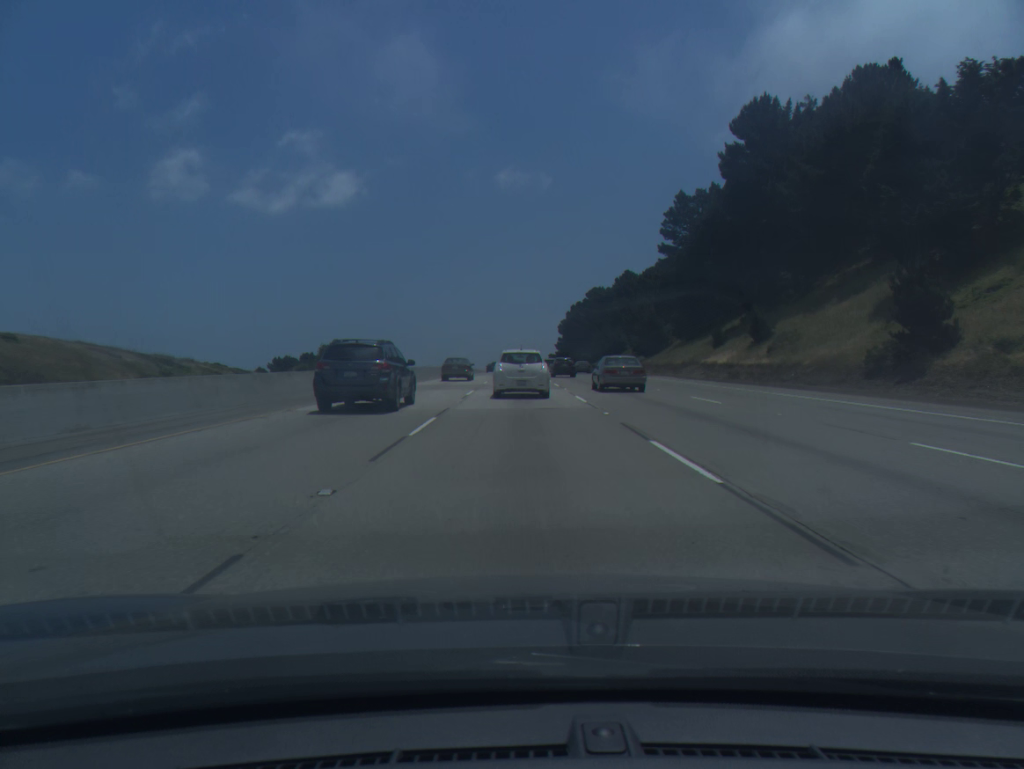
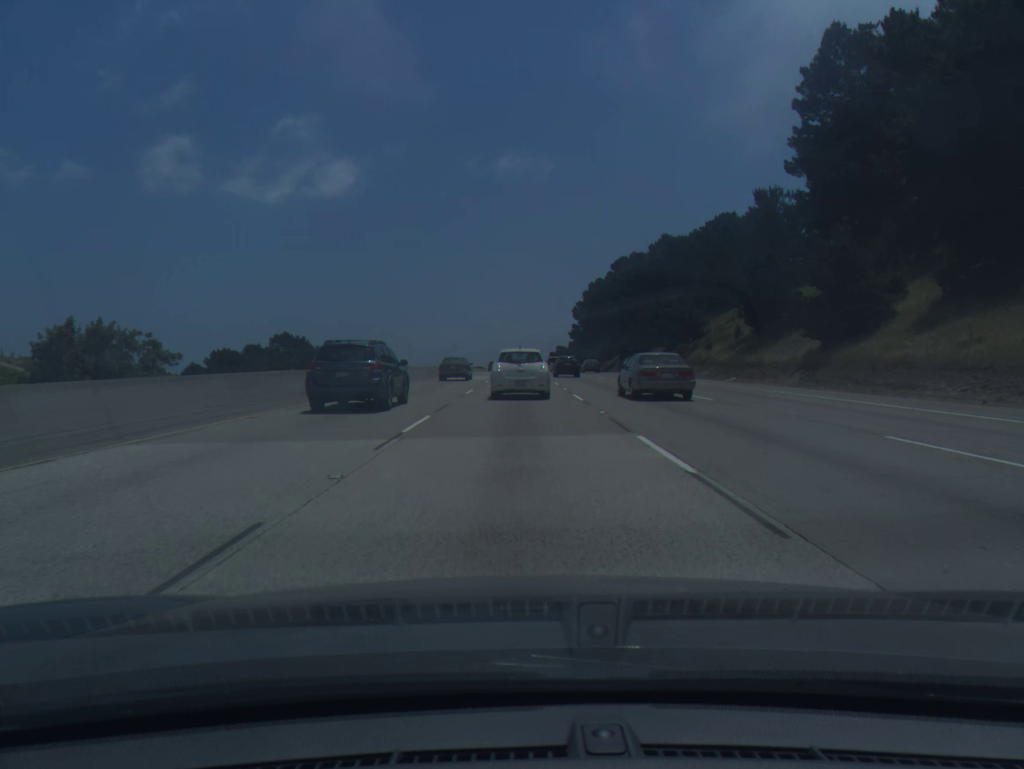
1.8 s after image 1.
(-0.1, +58.3) m; 0°
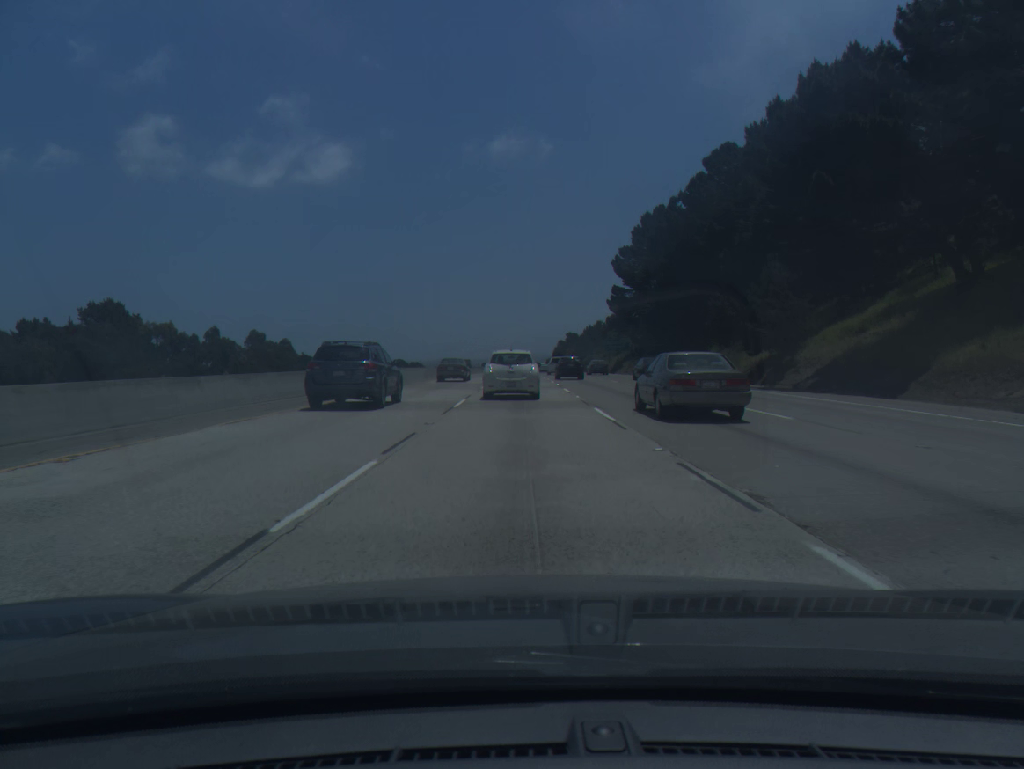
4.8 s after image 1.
(-0.2, +94.7) m; 0°
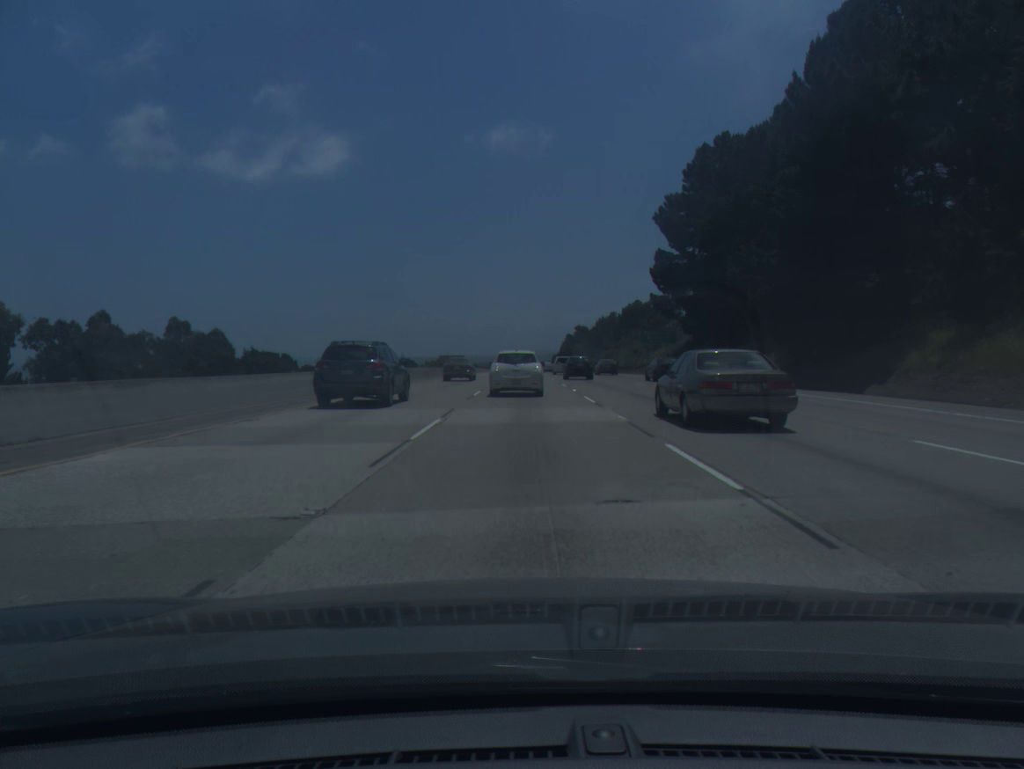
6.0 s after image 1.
(0.0, +37.7) m; 0°
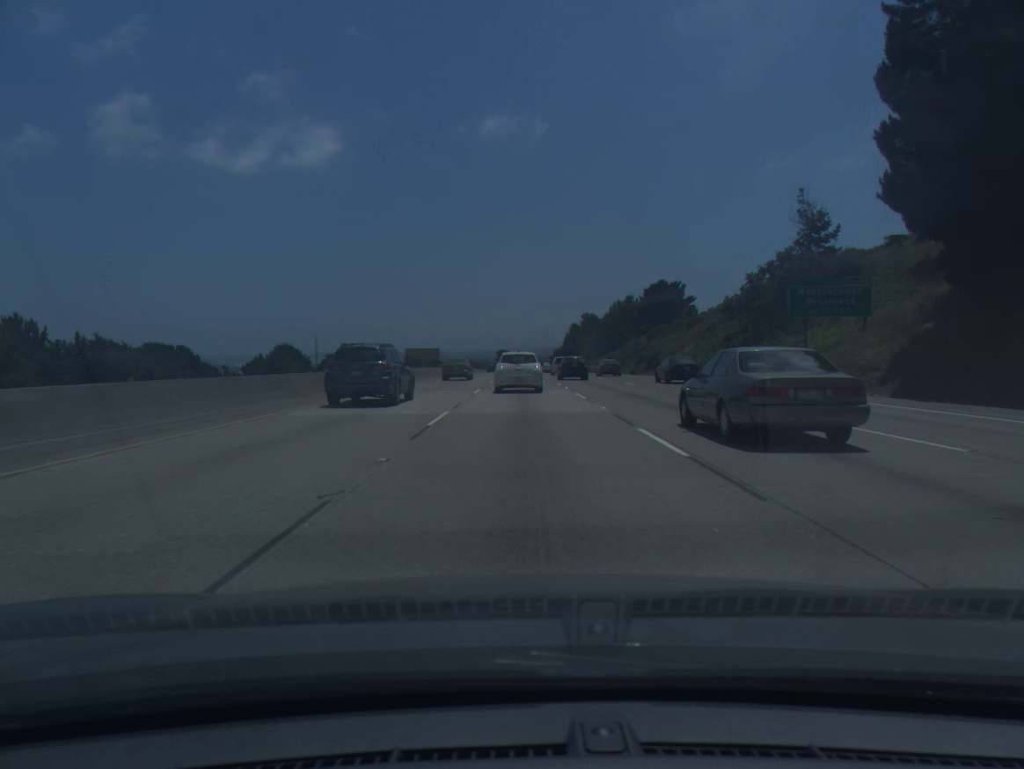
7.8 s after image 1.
(+0.1, +56.3) m; 0°
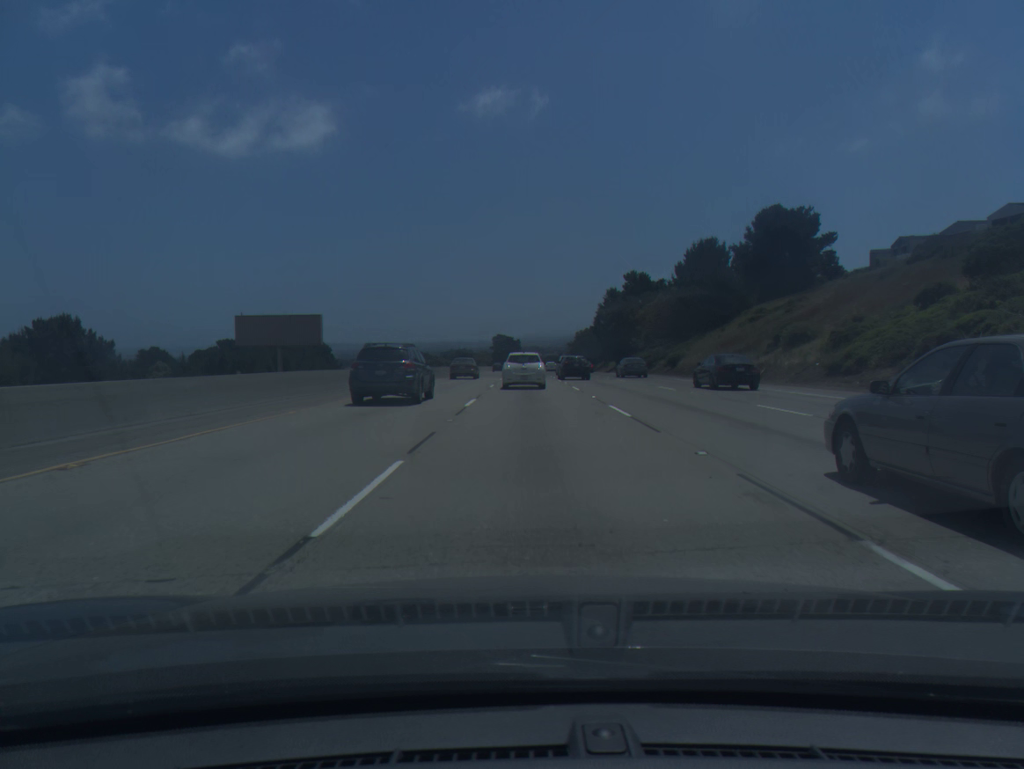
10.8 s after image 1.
(-0.3, +96.5) m; 0°
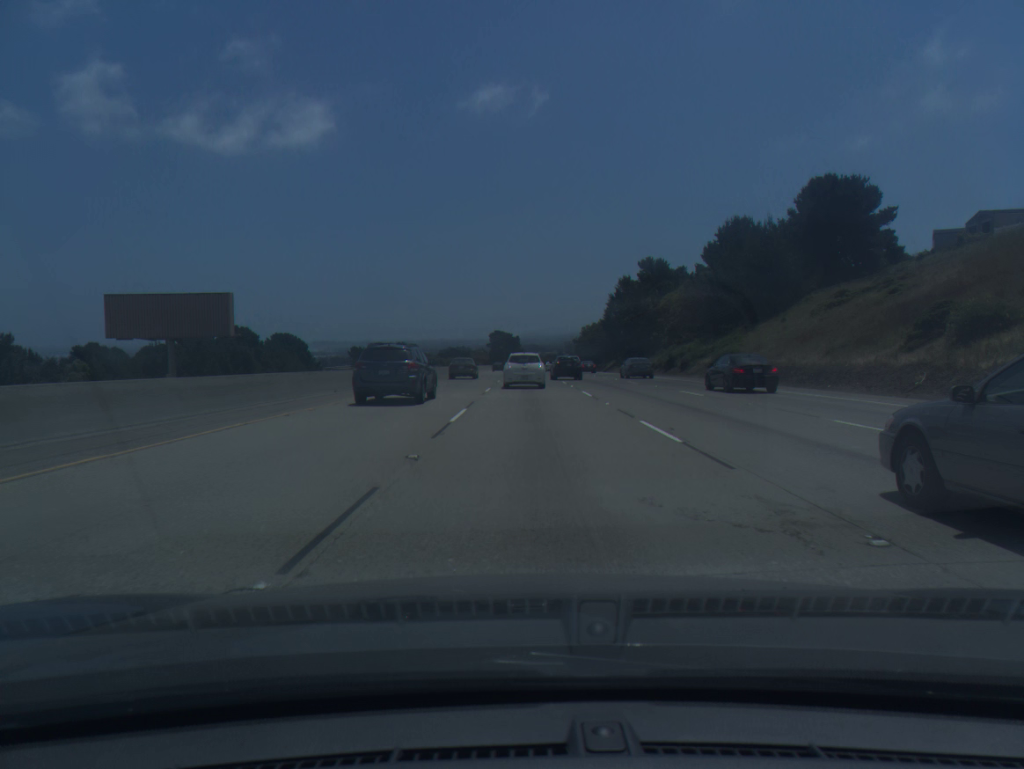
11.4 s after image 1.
(0.0, +19.5) m; 0°
